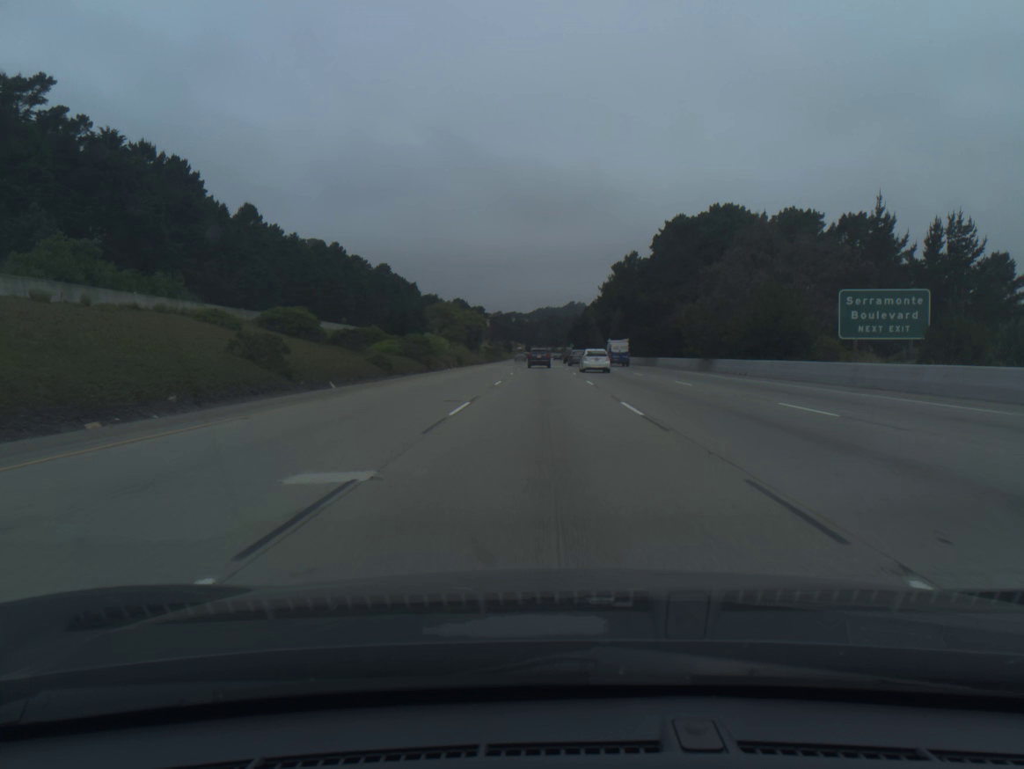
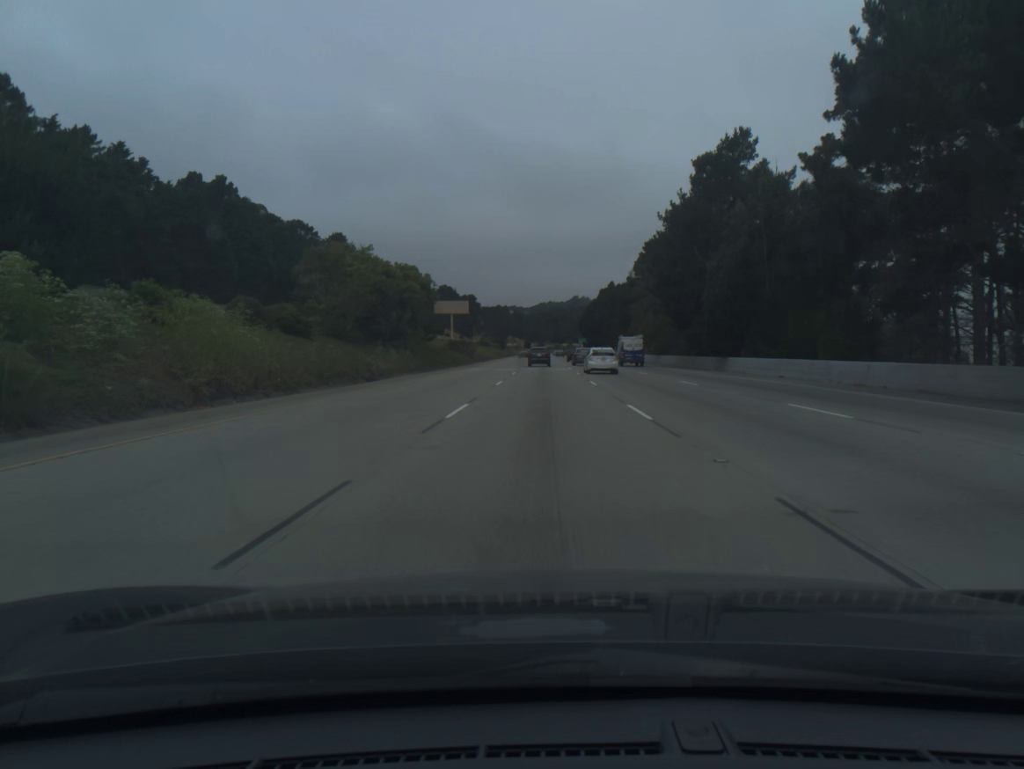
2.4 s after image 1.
(-0.1, +73.7) m; 0°
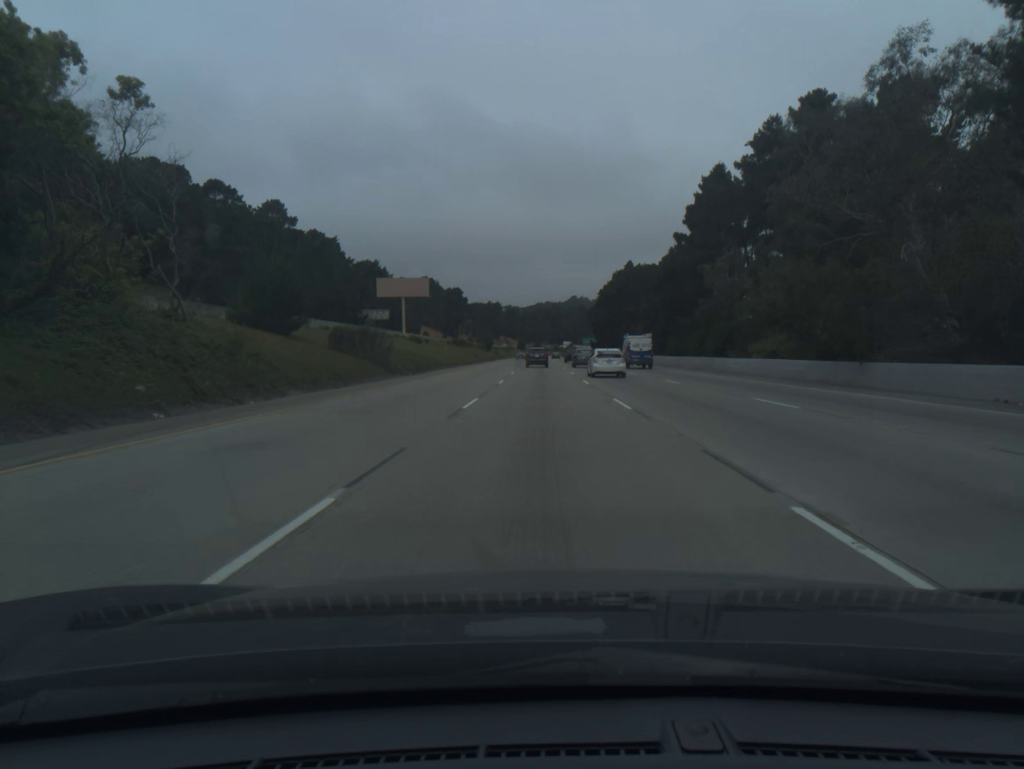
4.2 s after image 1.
(0.0, +55.5) m; 0°
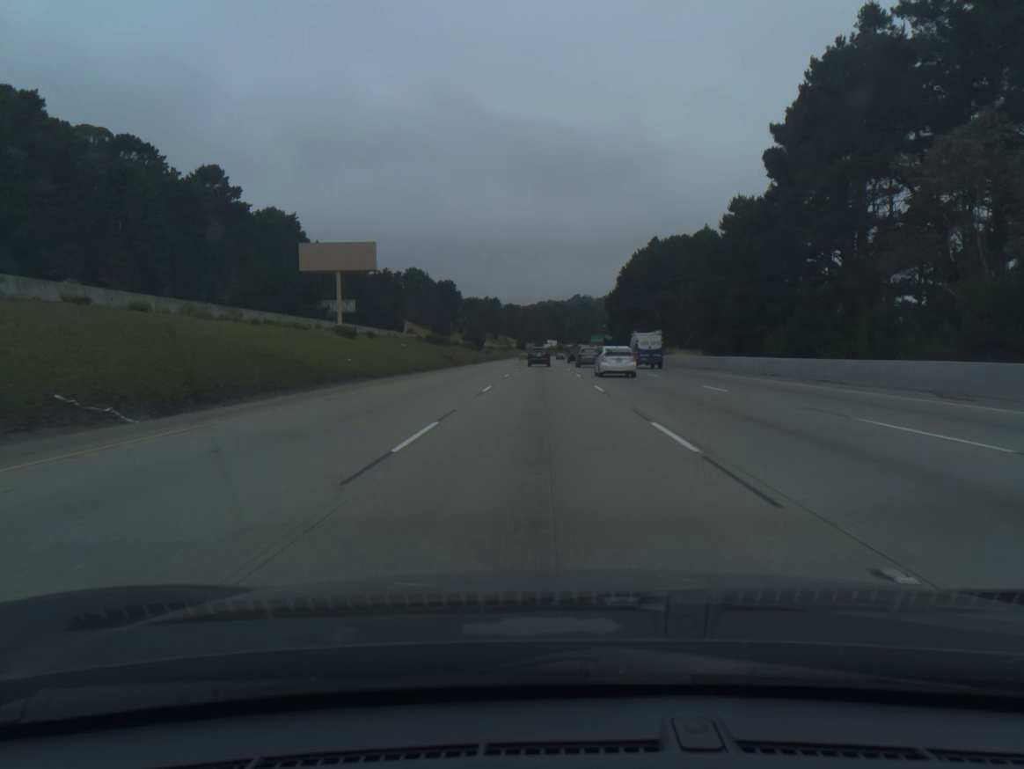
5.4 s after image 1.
(0.0, +37.0) m; 0°
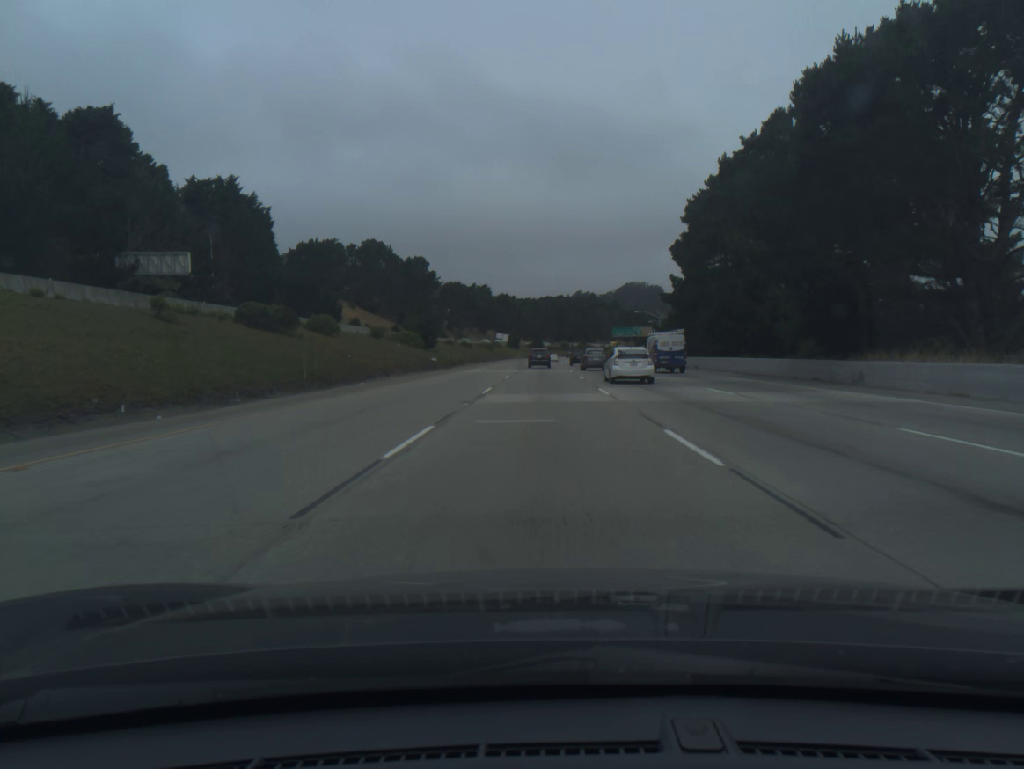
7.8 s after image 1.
(-0.1, +73.9) m; 0°
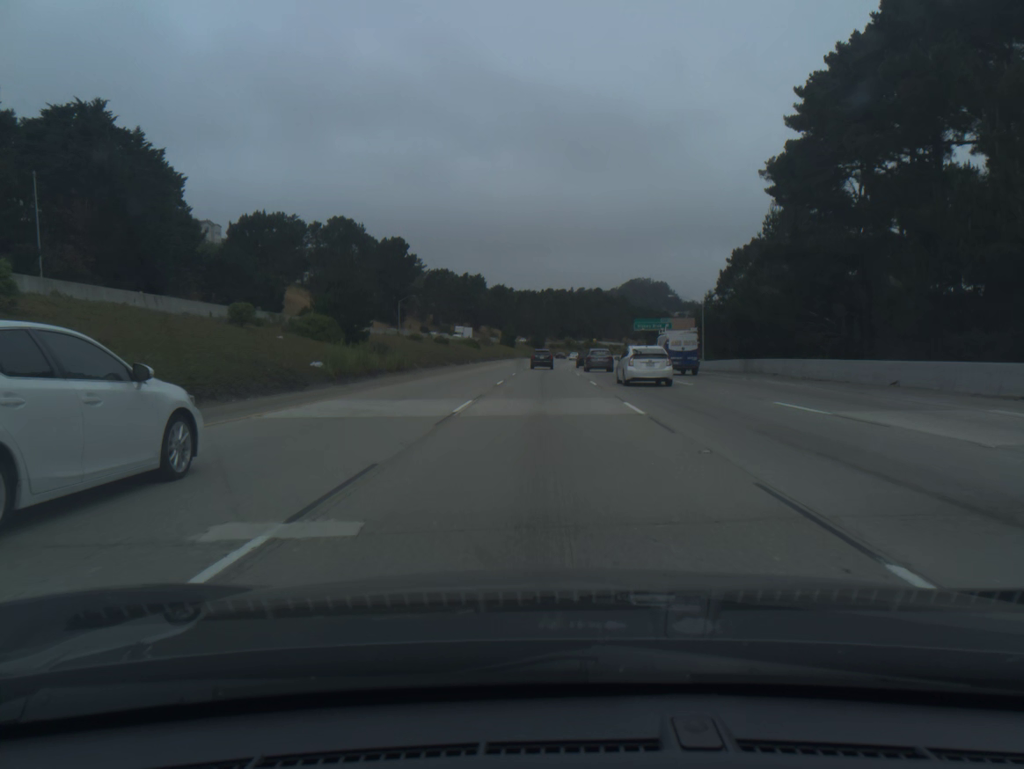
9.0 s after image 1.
(0.0, +36.9) m; 0°
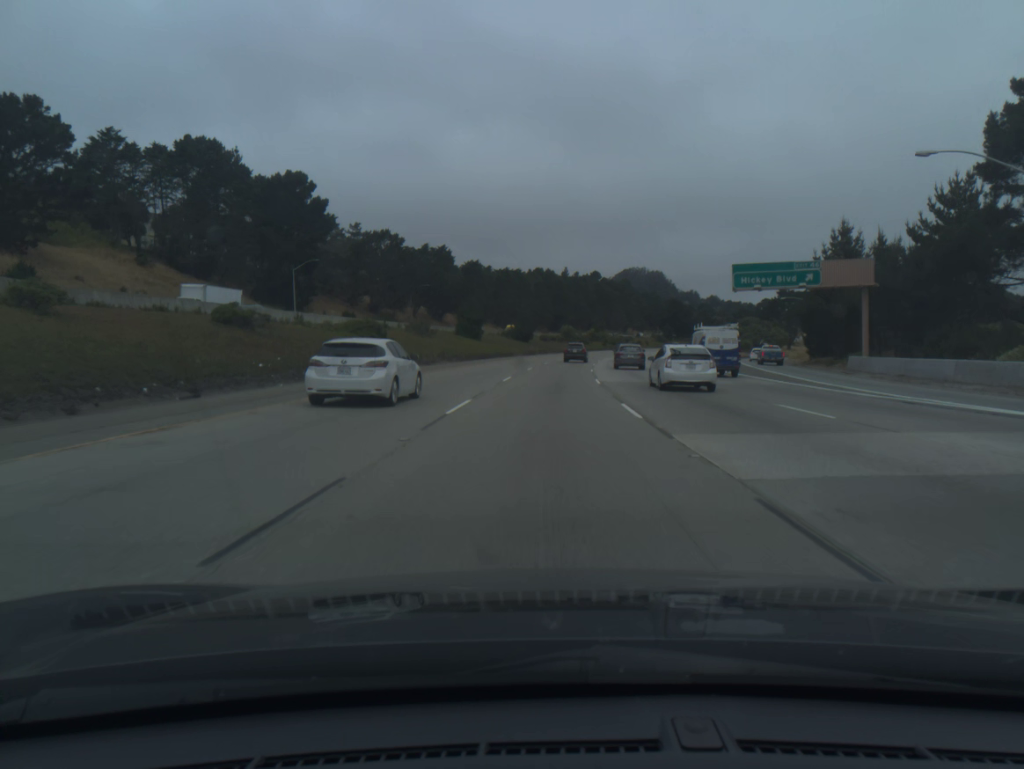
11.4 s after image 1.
(+0.4, +73.8) m; +1°
